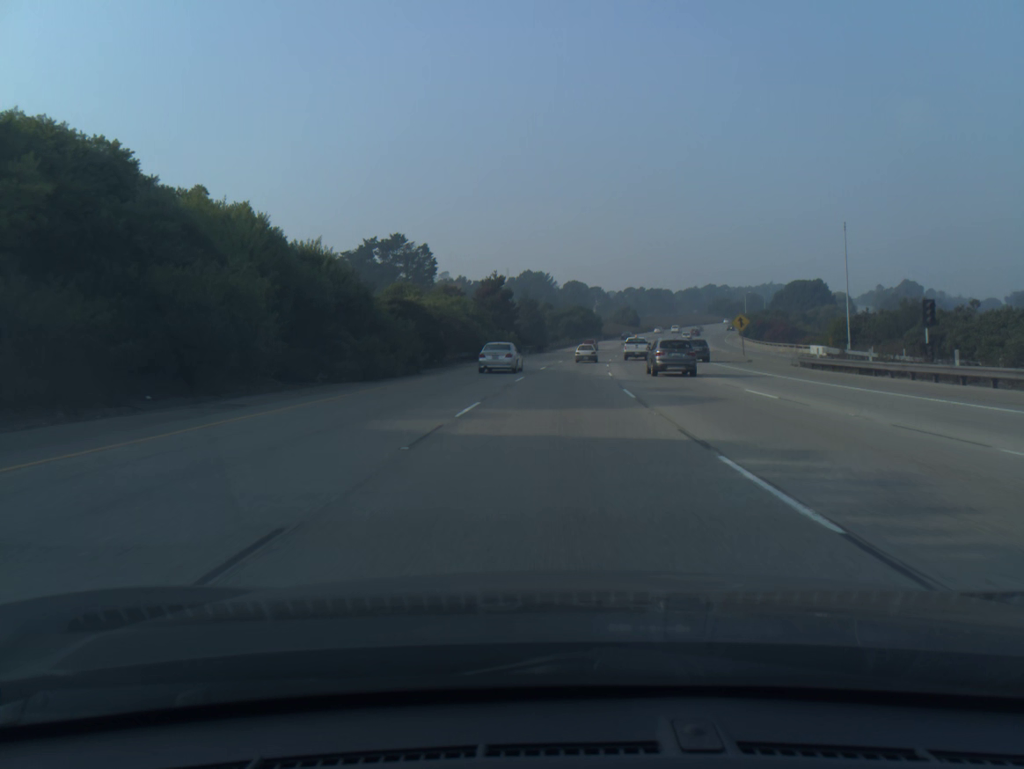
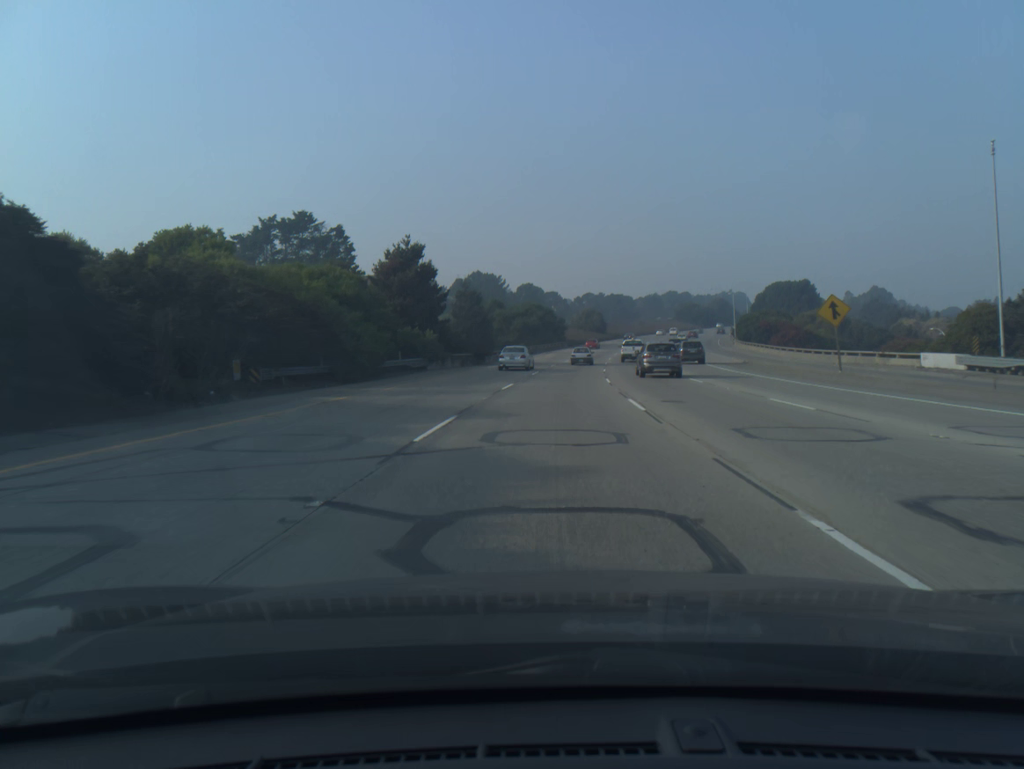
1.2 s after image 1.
(+1.0, +32.8) m; +3°
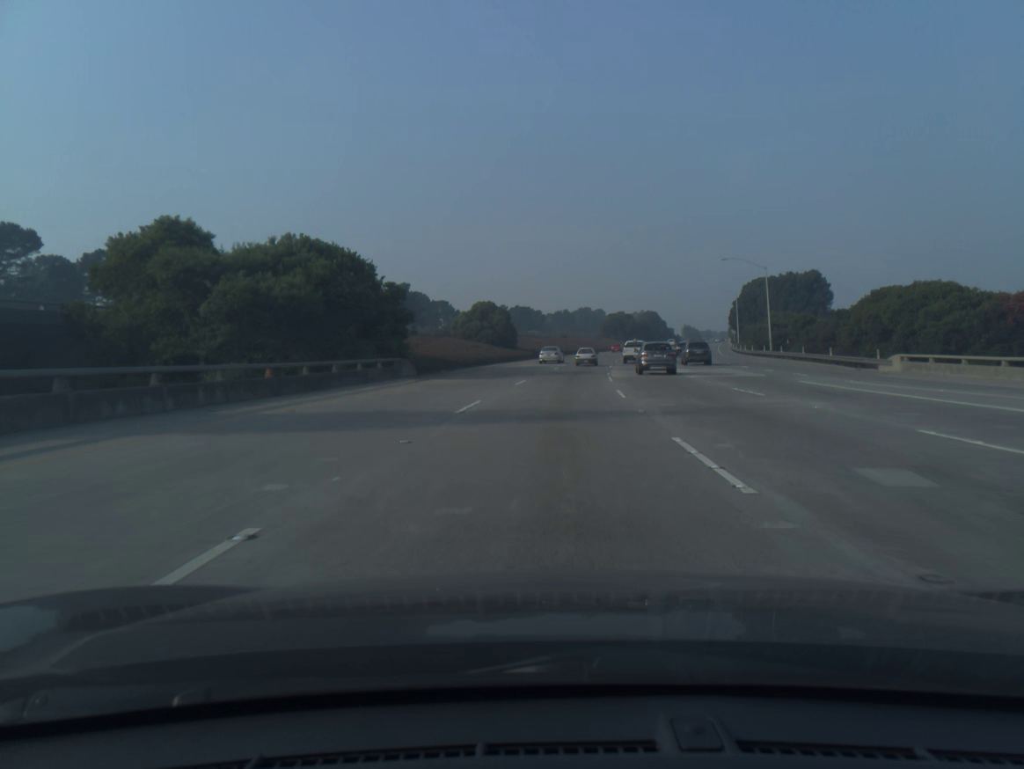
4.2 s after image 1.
(+5.3, +81.4) m; +7°
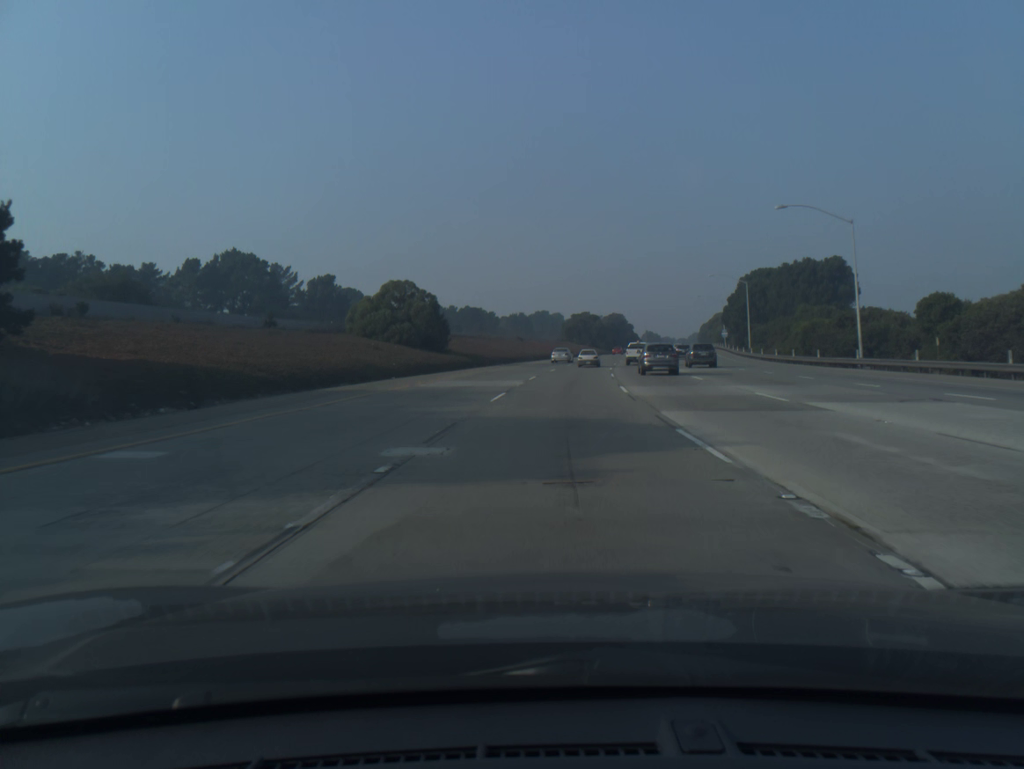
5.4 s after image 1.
(+0.9, +32.5) m; +3°
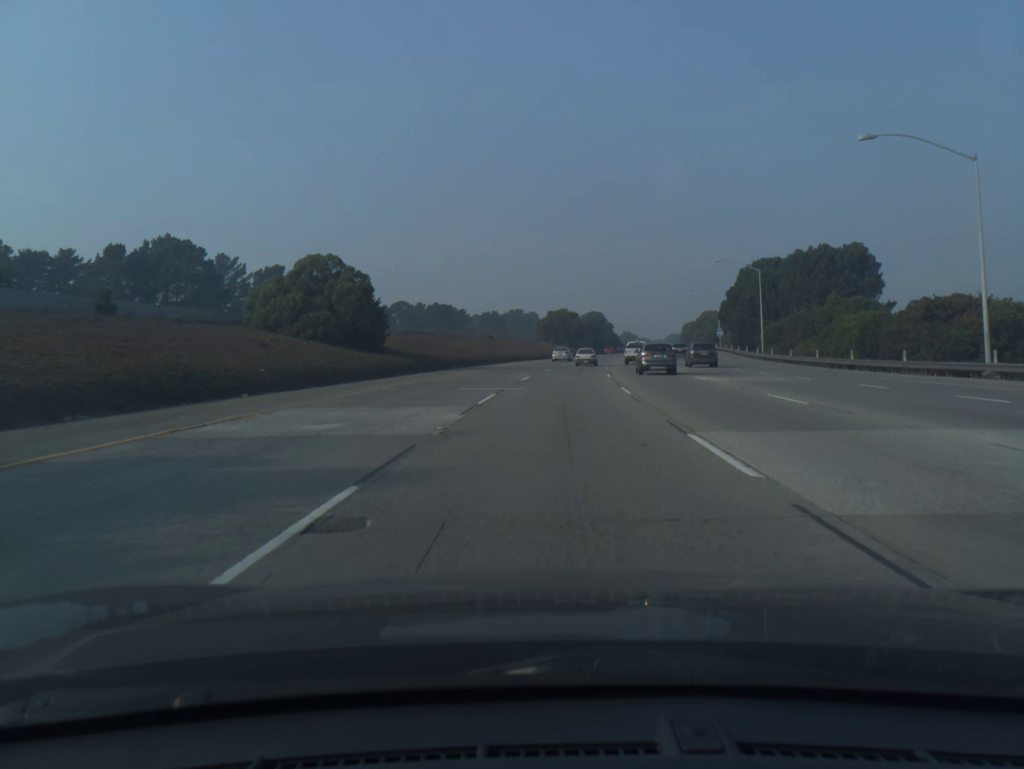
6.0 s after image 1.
(+0.2, +16.3) m; +2°
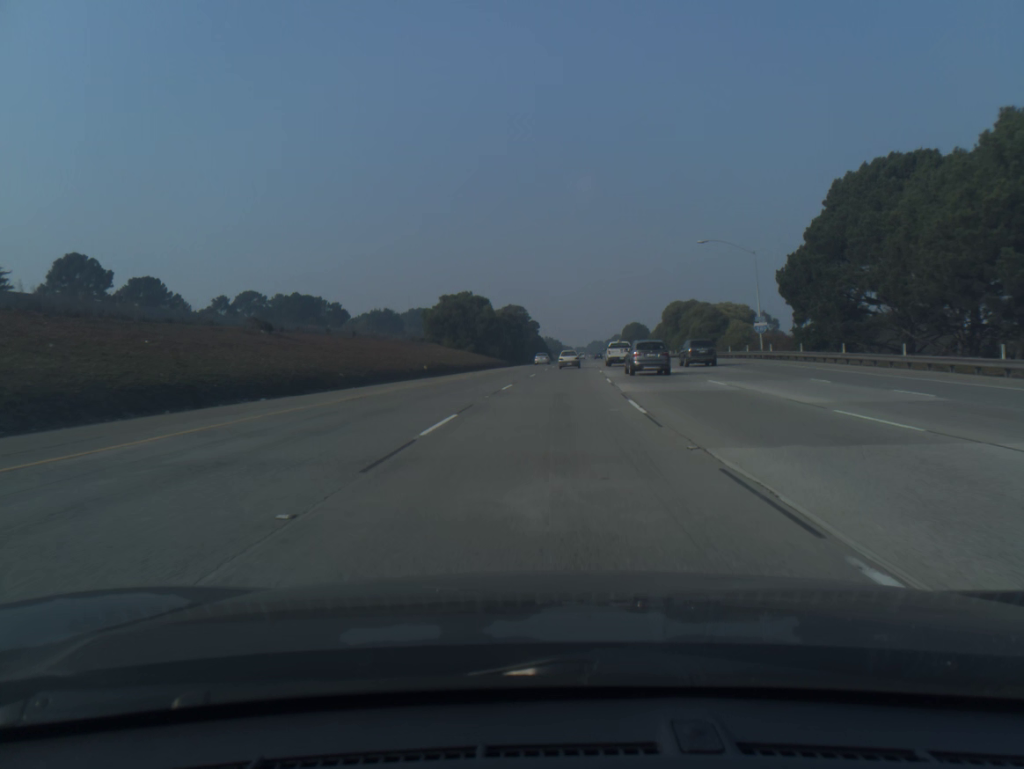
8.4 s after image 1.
(+3.7, +64.8) m; +6°
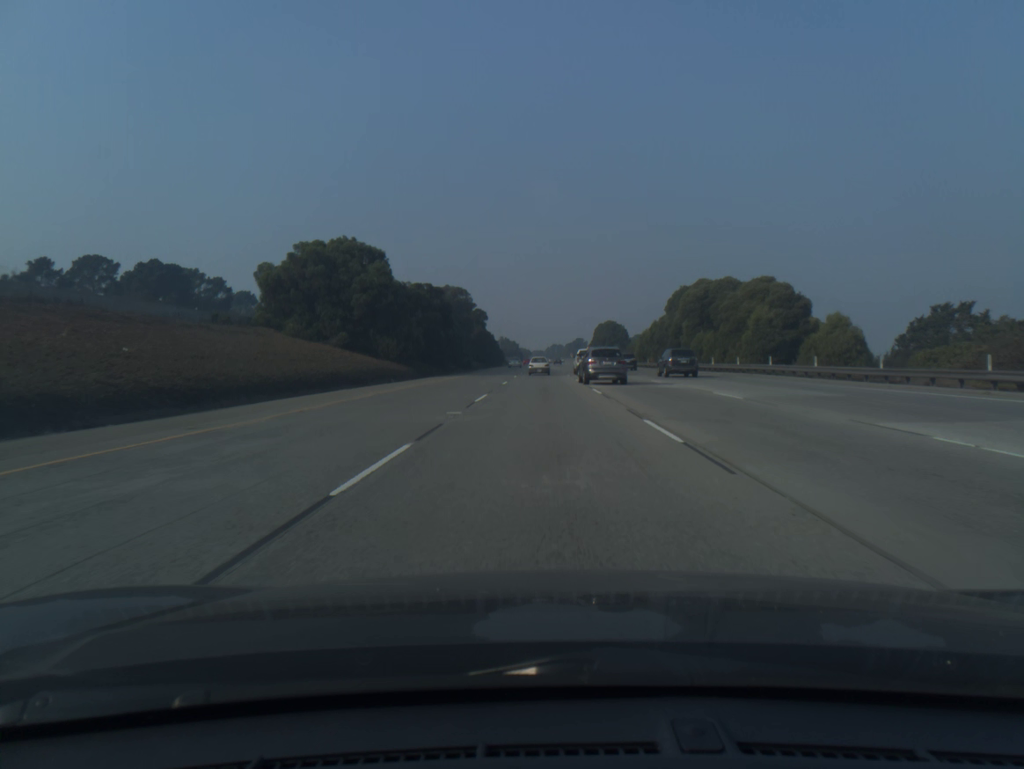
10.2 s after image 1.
(+1.5, +48.2) m; +3°
